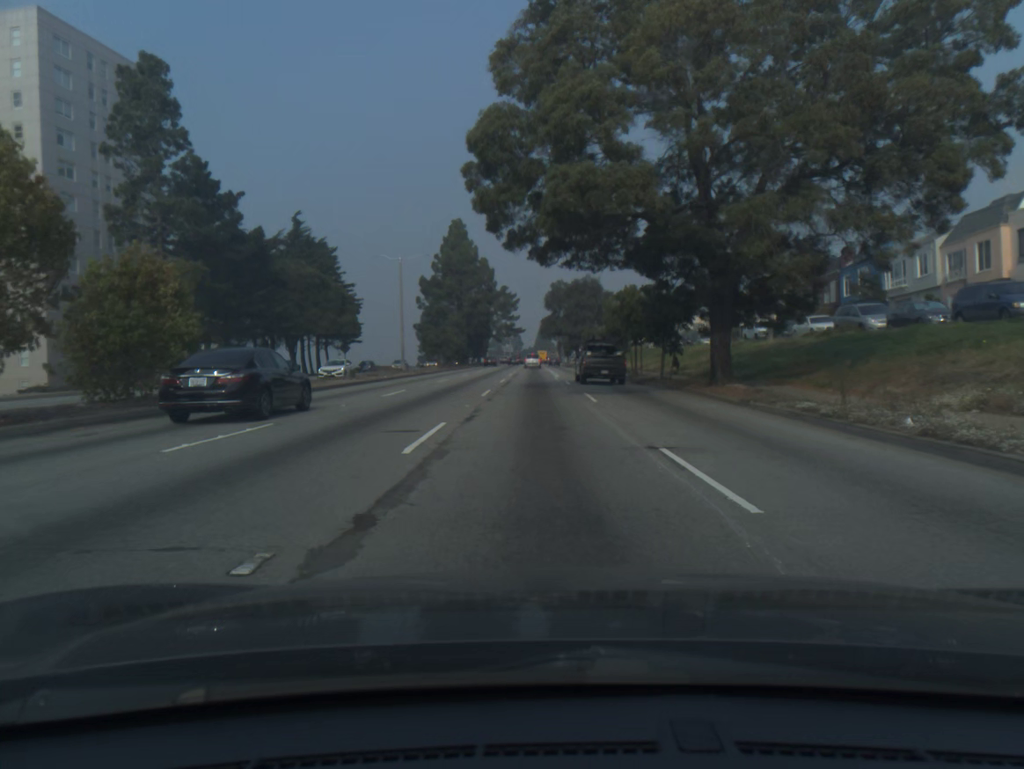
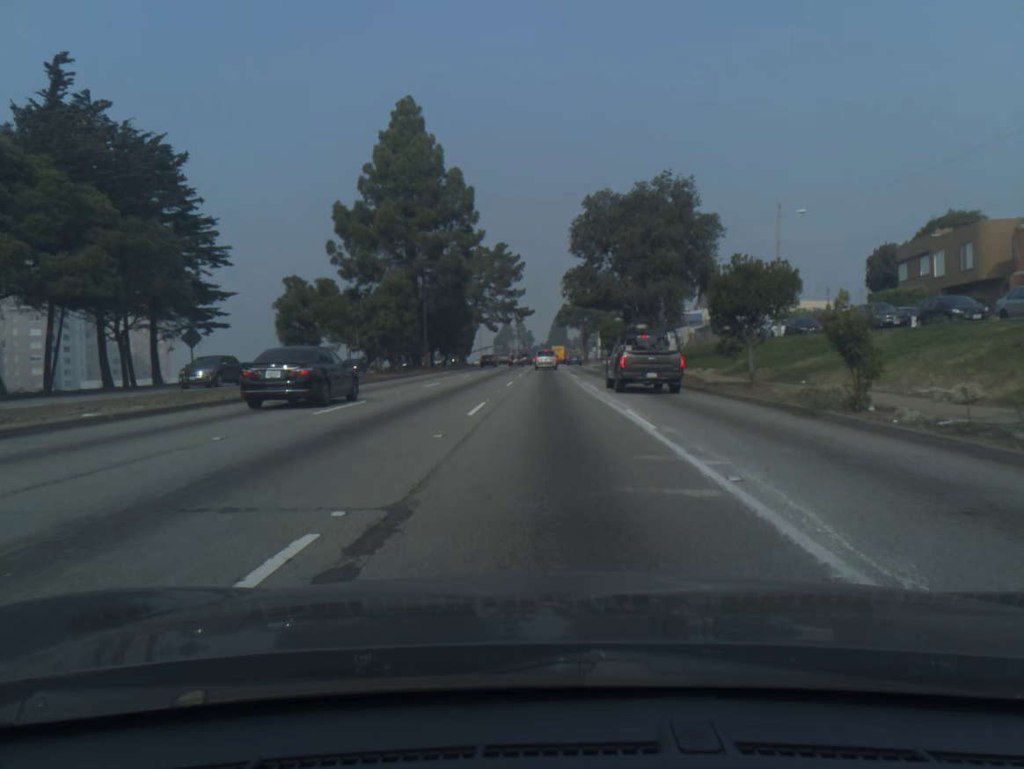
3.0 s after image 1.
(-0.8, +52.5) m; -1°
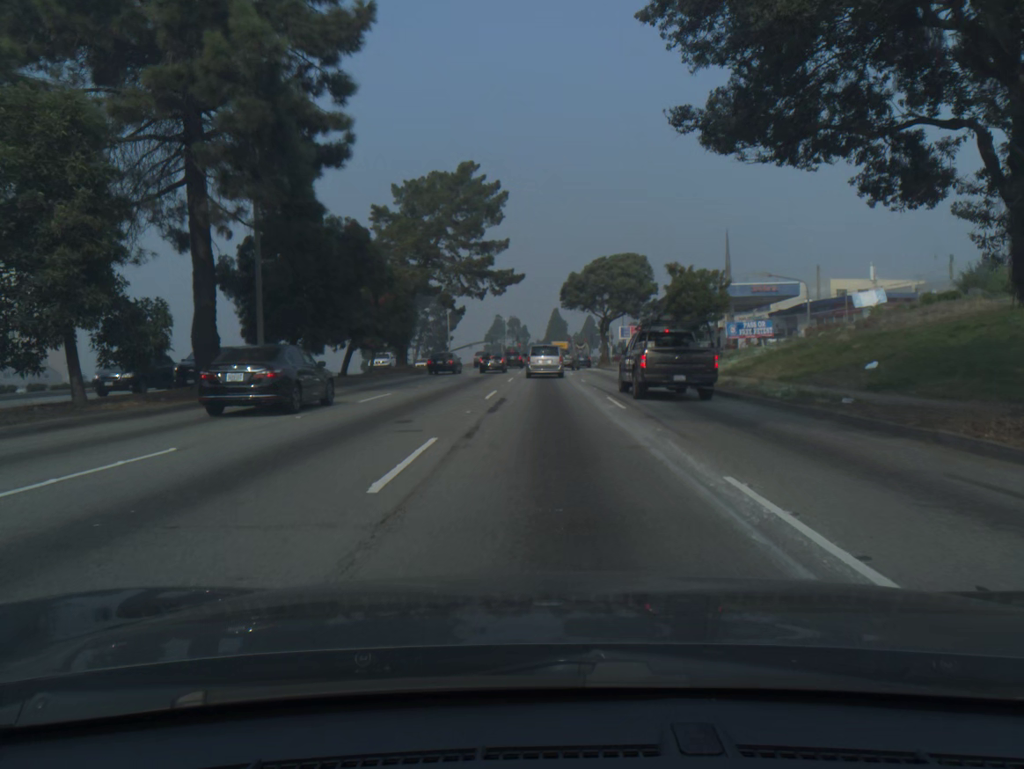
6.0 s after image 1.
(+0.1, +39.7) m; 0°
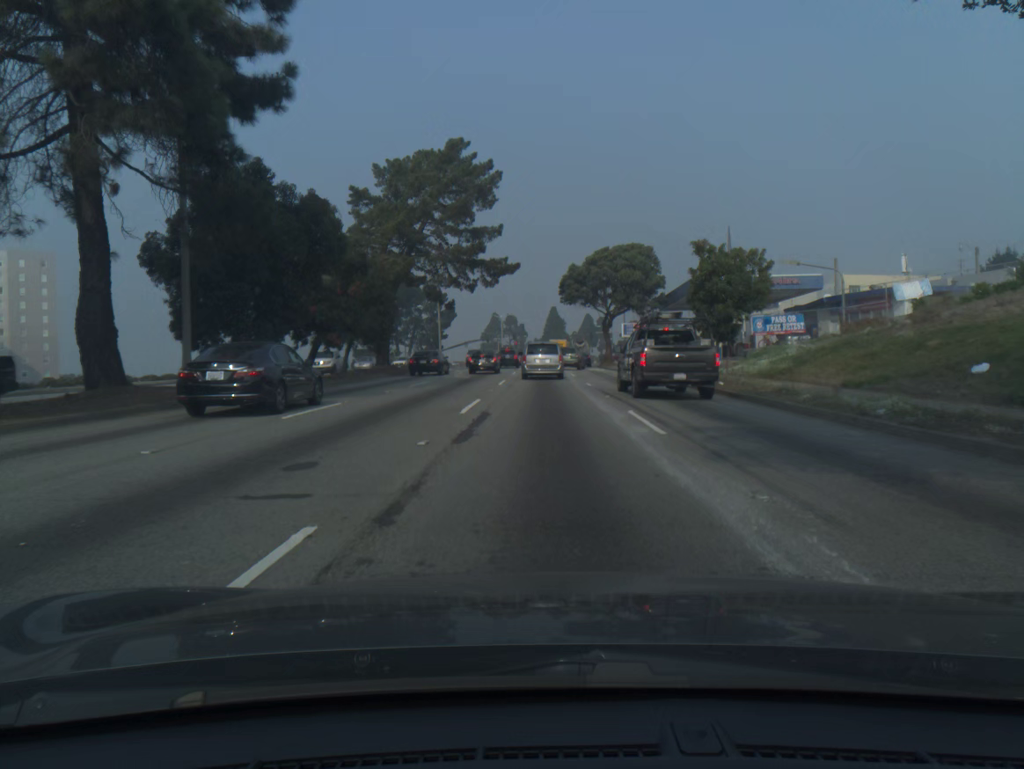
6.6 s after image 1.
(0.0, +5.9) m; 0°
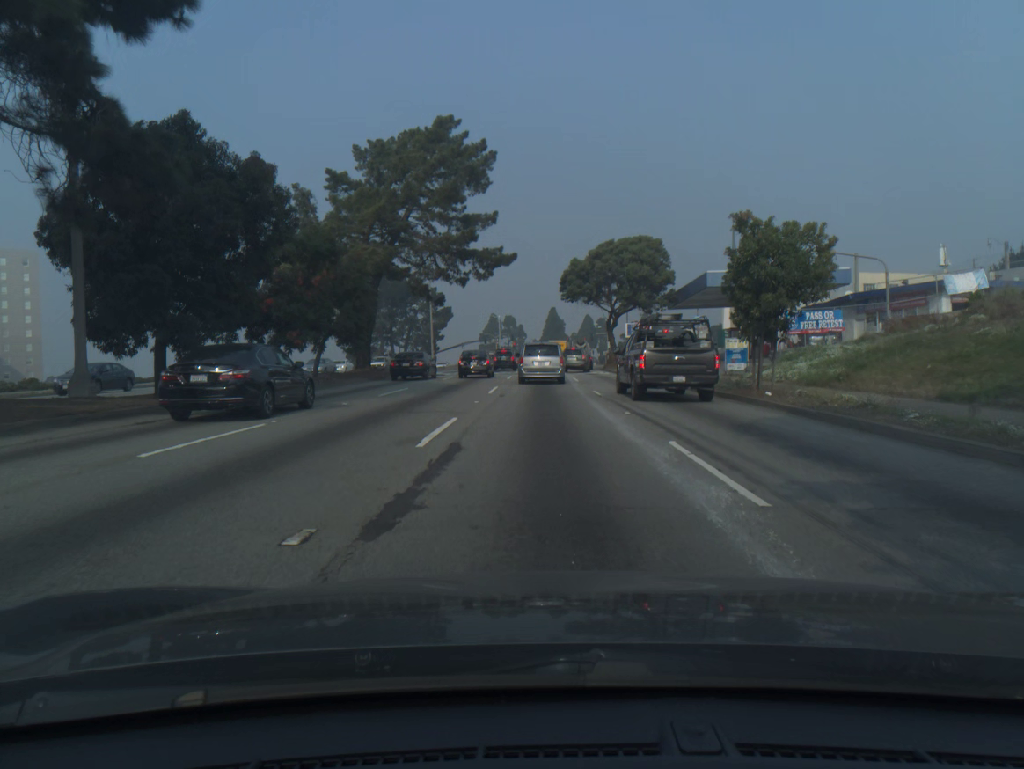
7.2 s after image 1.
(0.0, +5.3) m; 0°
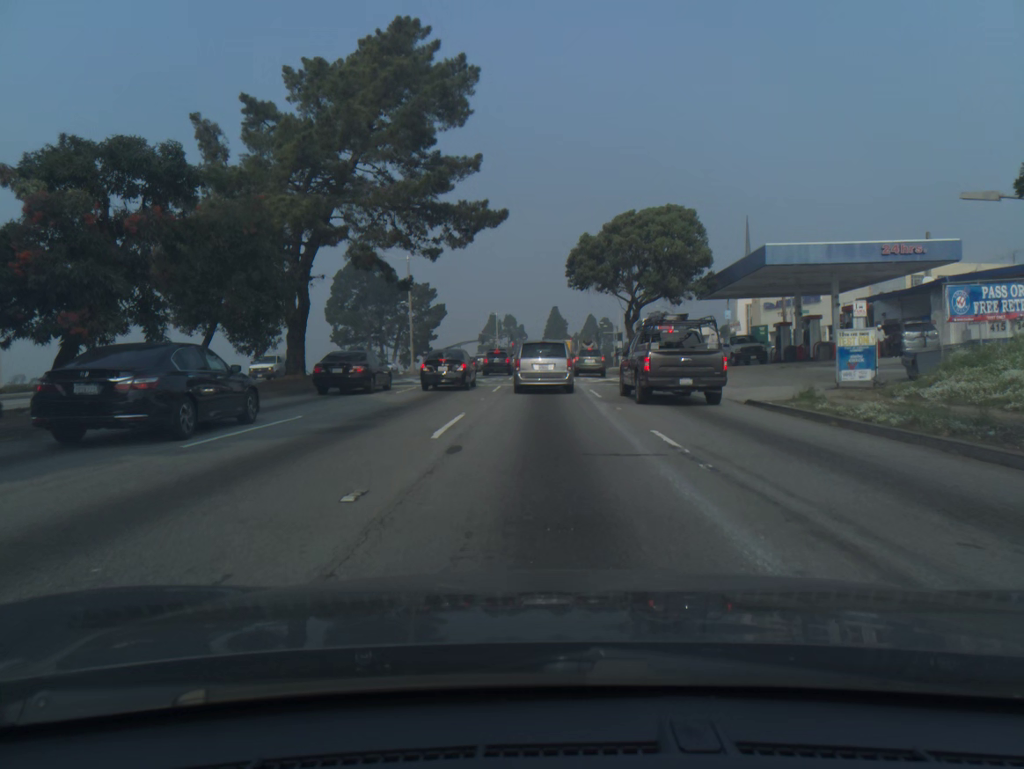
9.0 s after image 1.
(0.0, +13.2) m; 0°
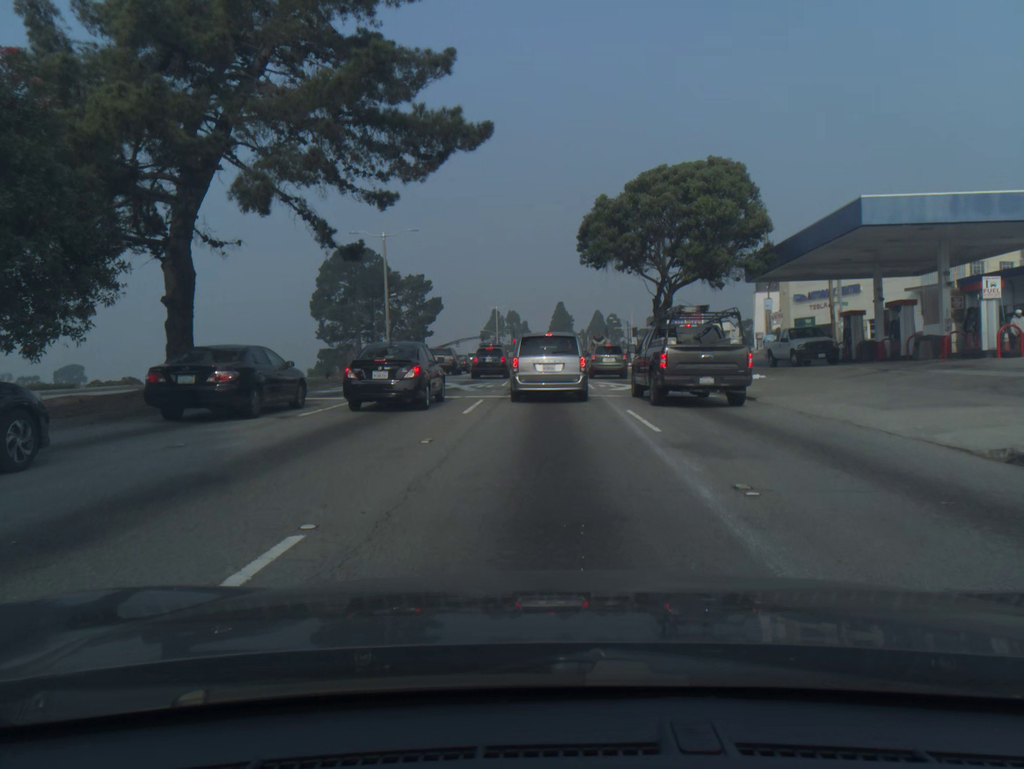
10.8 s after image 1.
(0.0, +10.8) m; 0°
